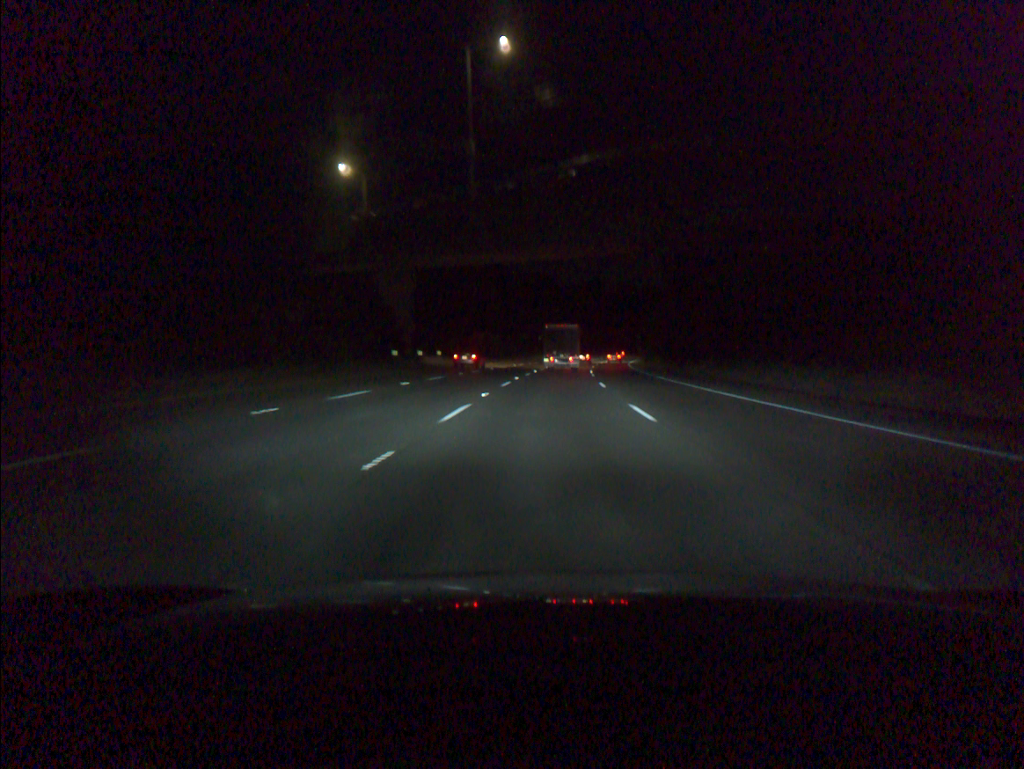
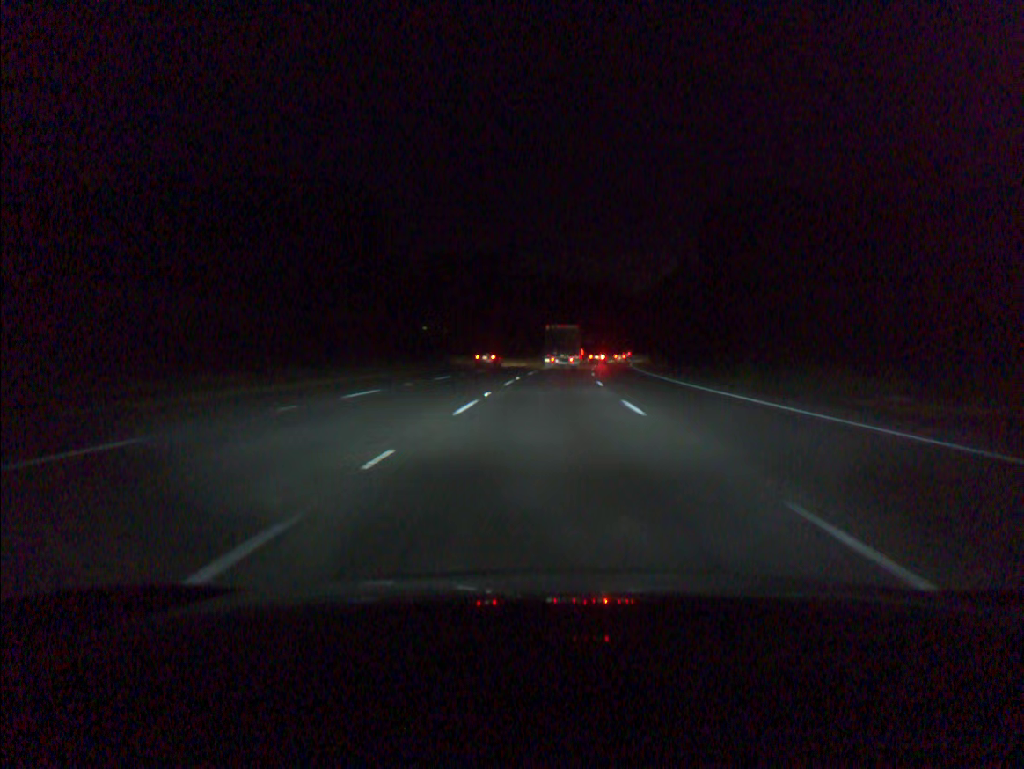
(+4.0, +85.3) m; +5°
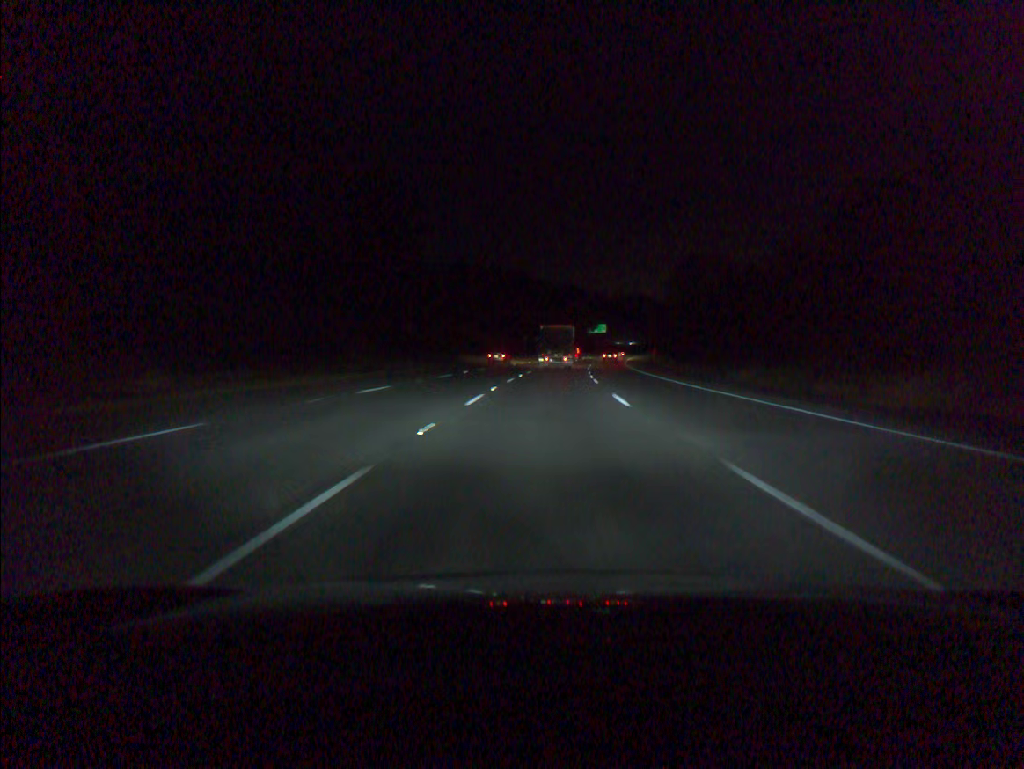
(+4.8, +84.7) m; +7°
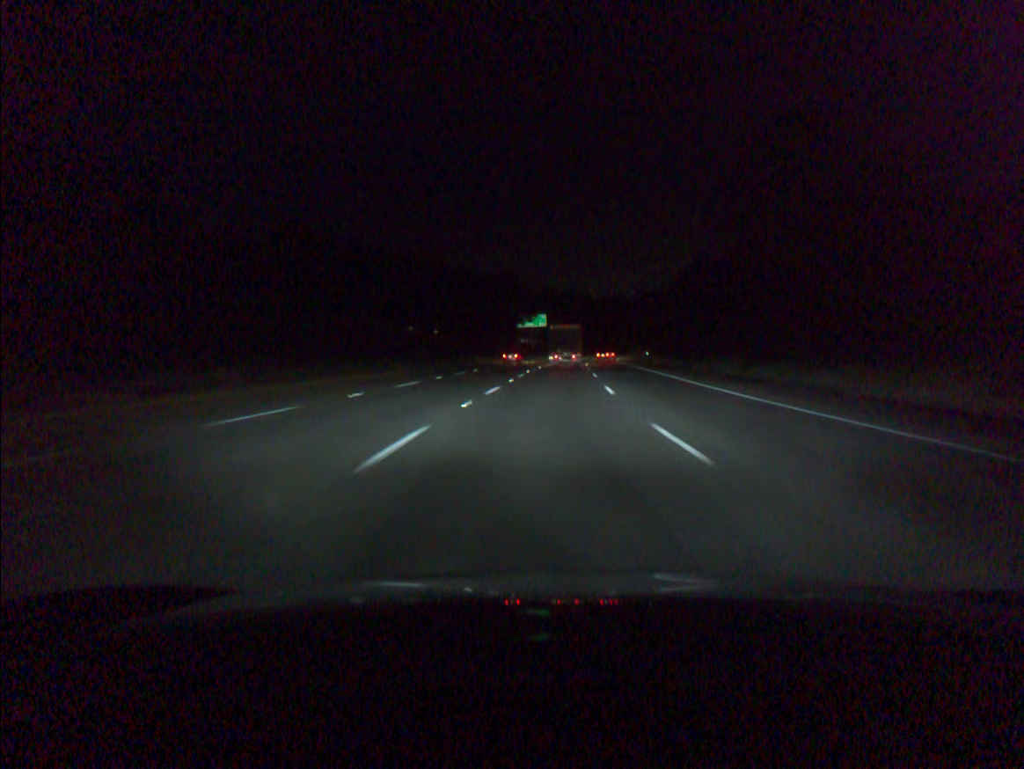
(+4.0, +82.5) m; +5°
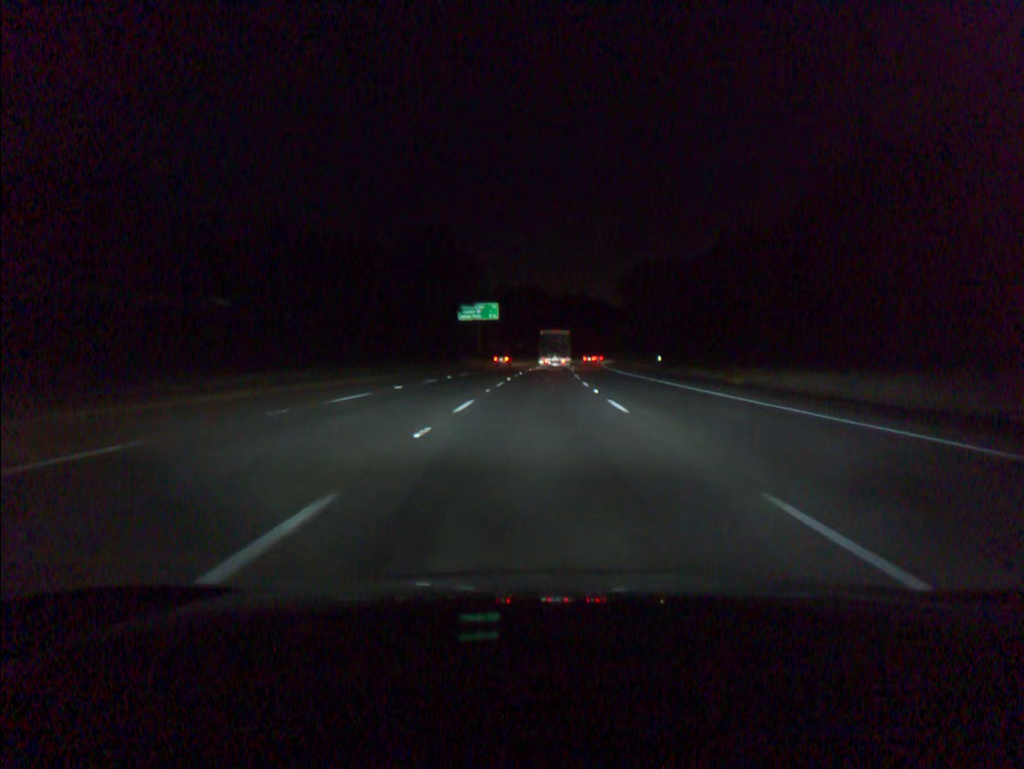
(+1.4, +49.9) m; +3°
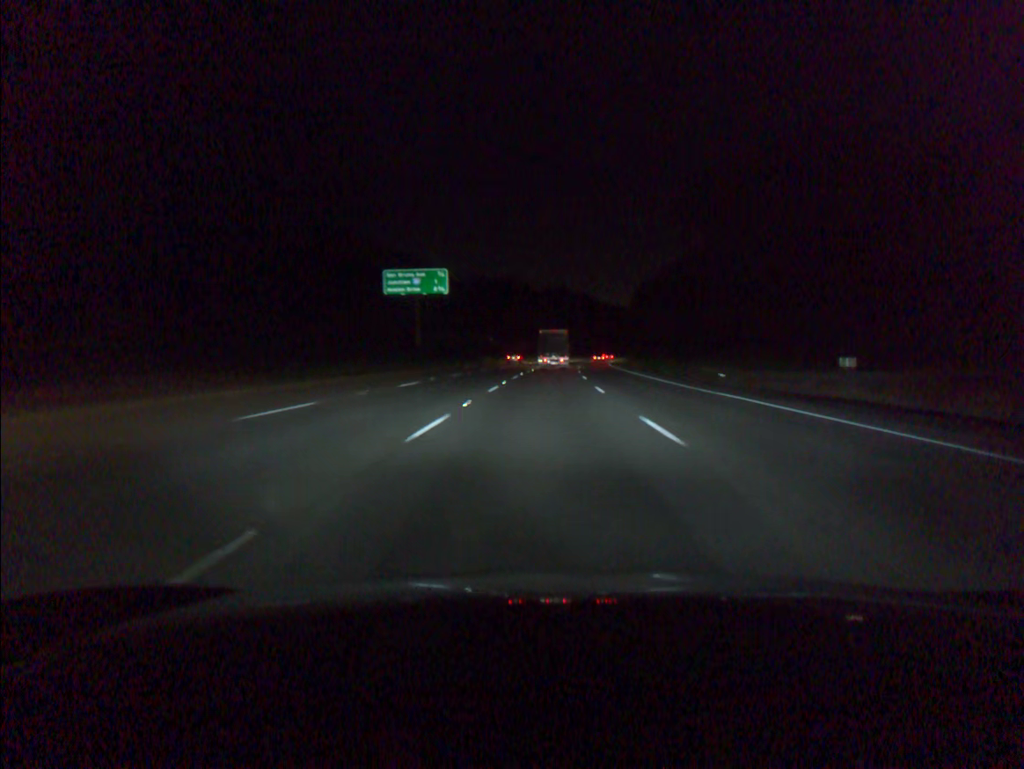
(+0.7, +50.3) m; +2°
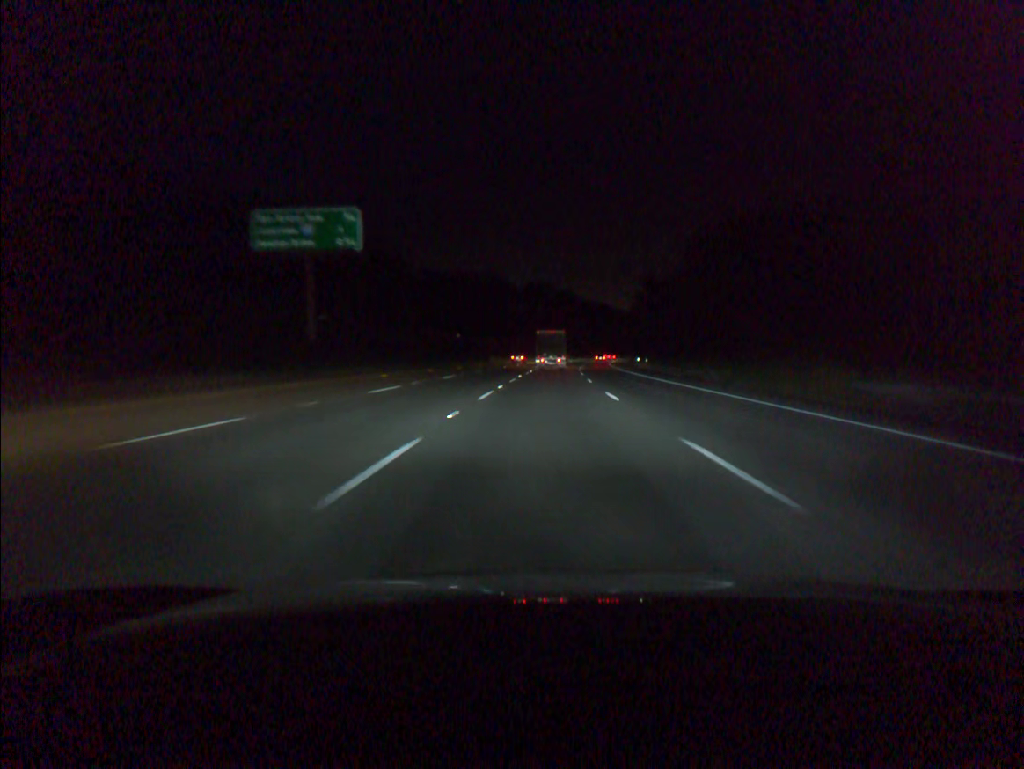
(+0.4, +33.7) m; +1°
